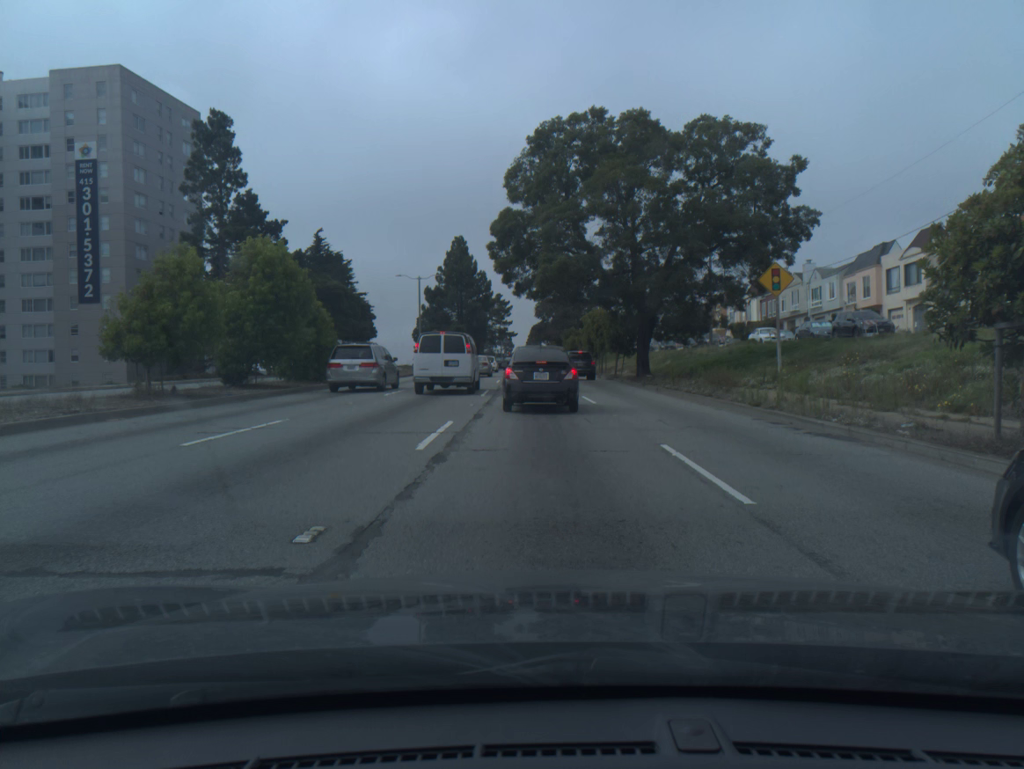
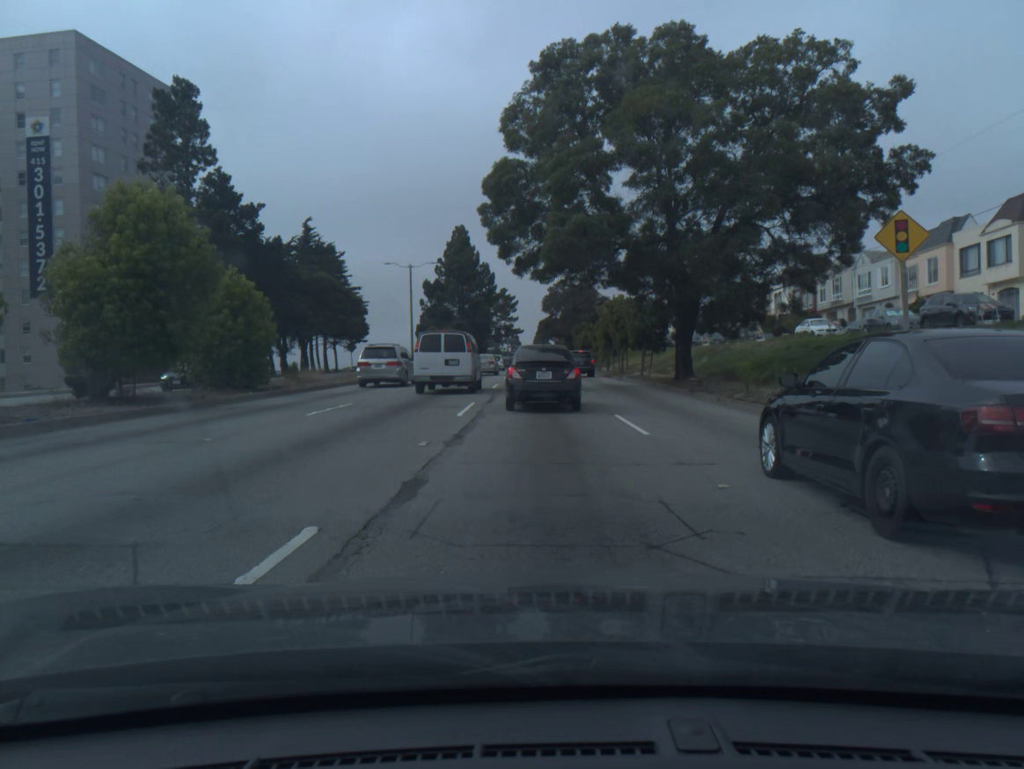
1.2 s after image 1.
(0.0, +9.3) m; -1°
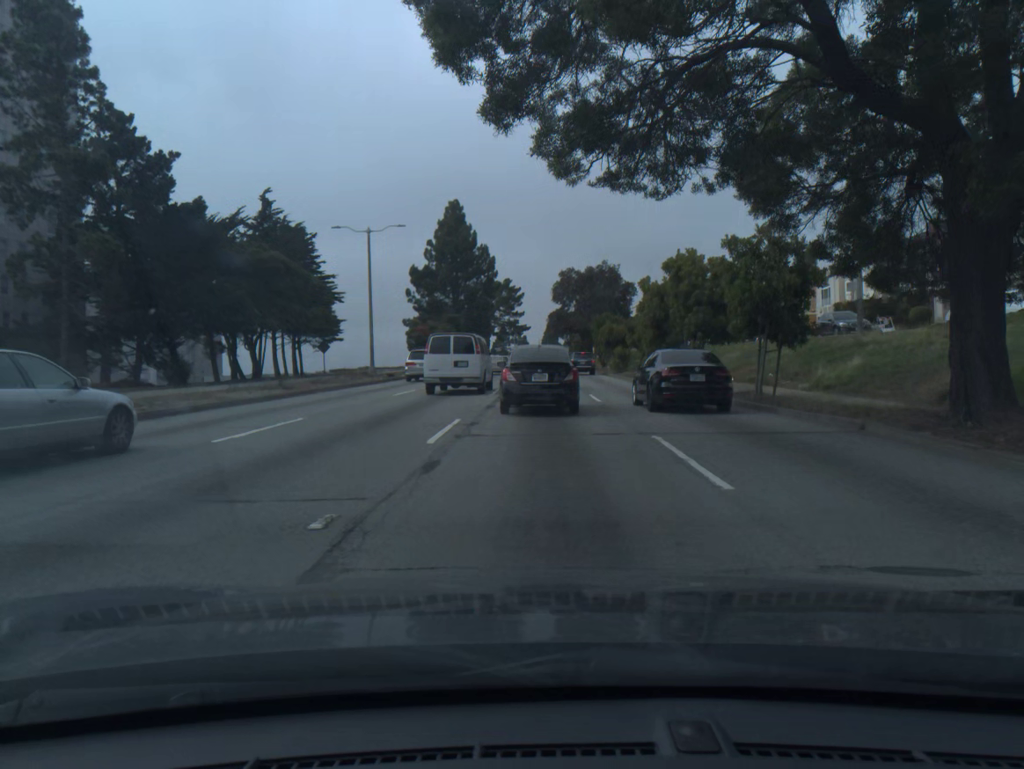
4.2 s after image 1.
(-0.1, +19.9) m; 0°
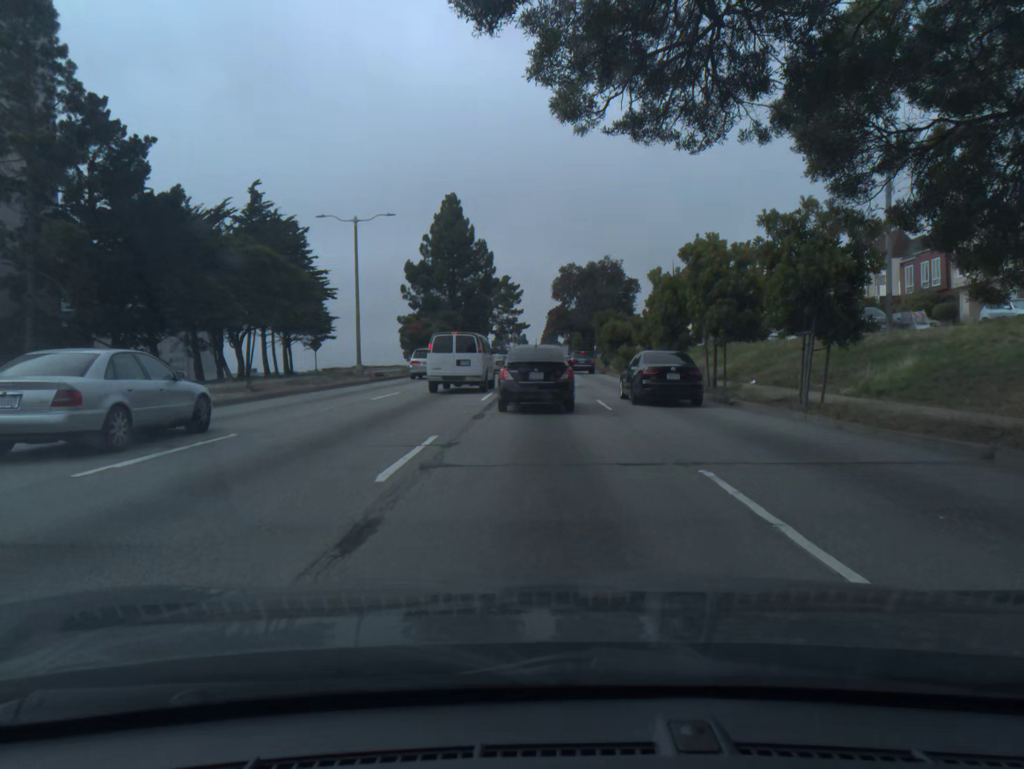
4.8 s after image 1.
(0.0, +3.4) m; 0°
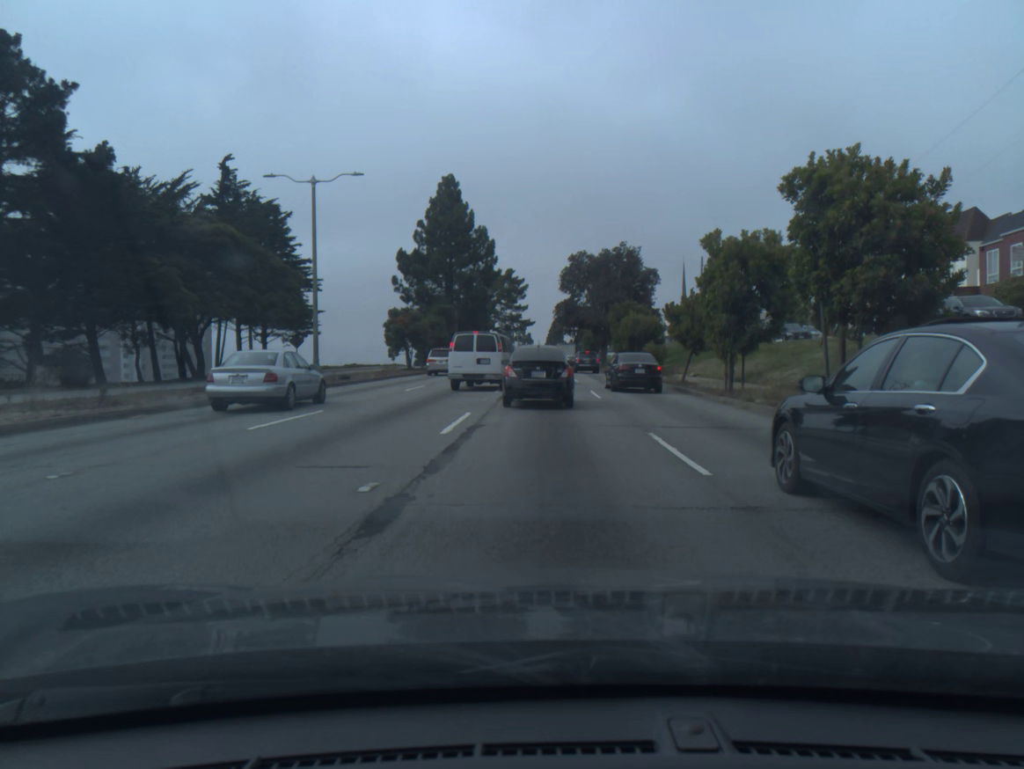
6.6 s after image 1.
(-0.1, +10.0) m; -1°
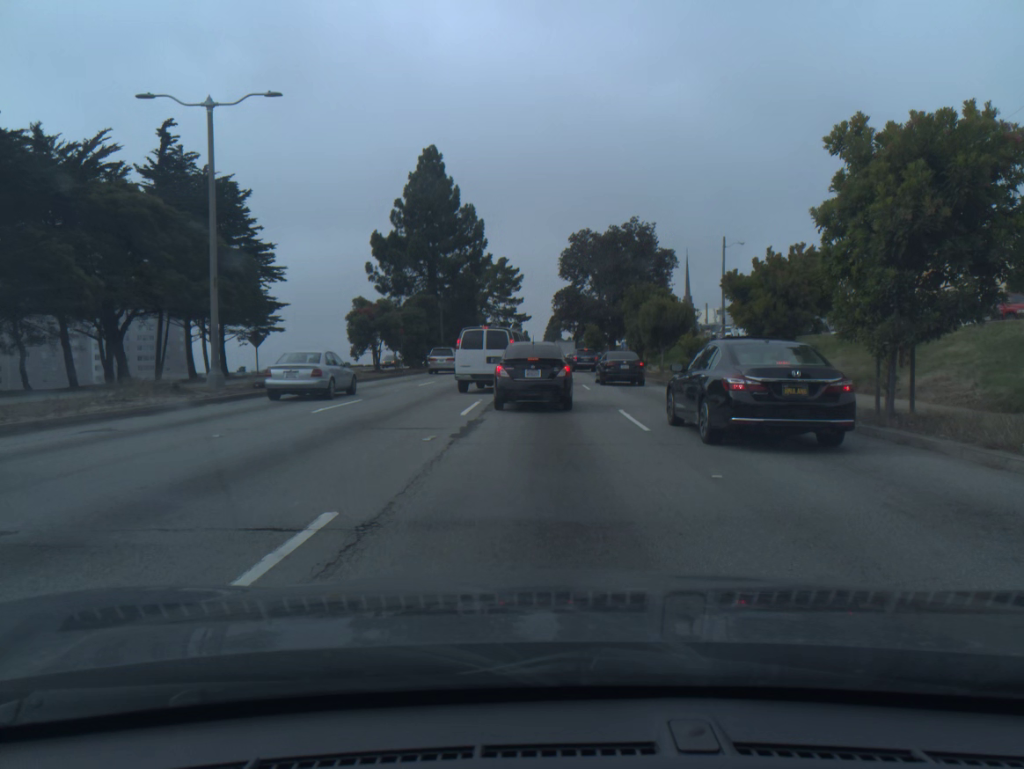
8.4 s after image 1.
(0.0, +10.6) m; 0°
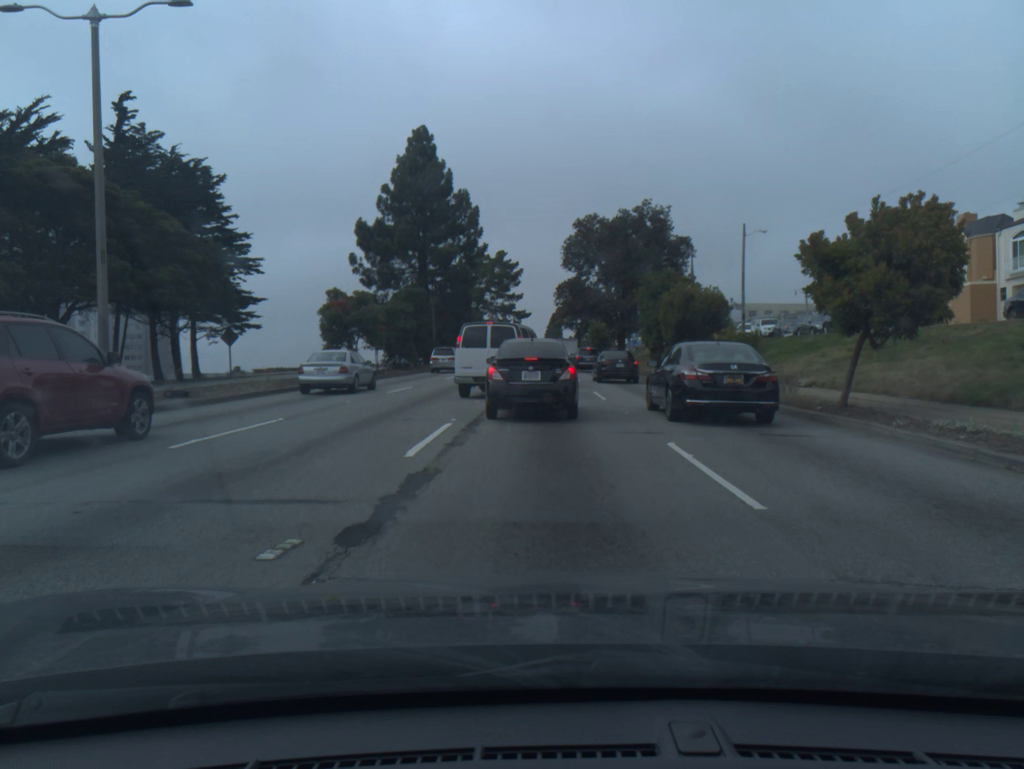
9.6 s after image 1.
(0.0, +6.4) m; 0°
